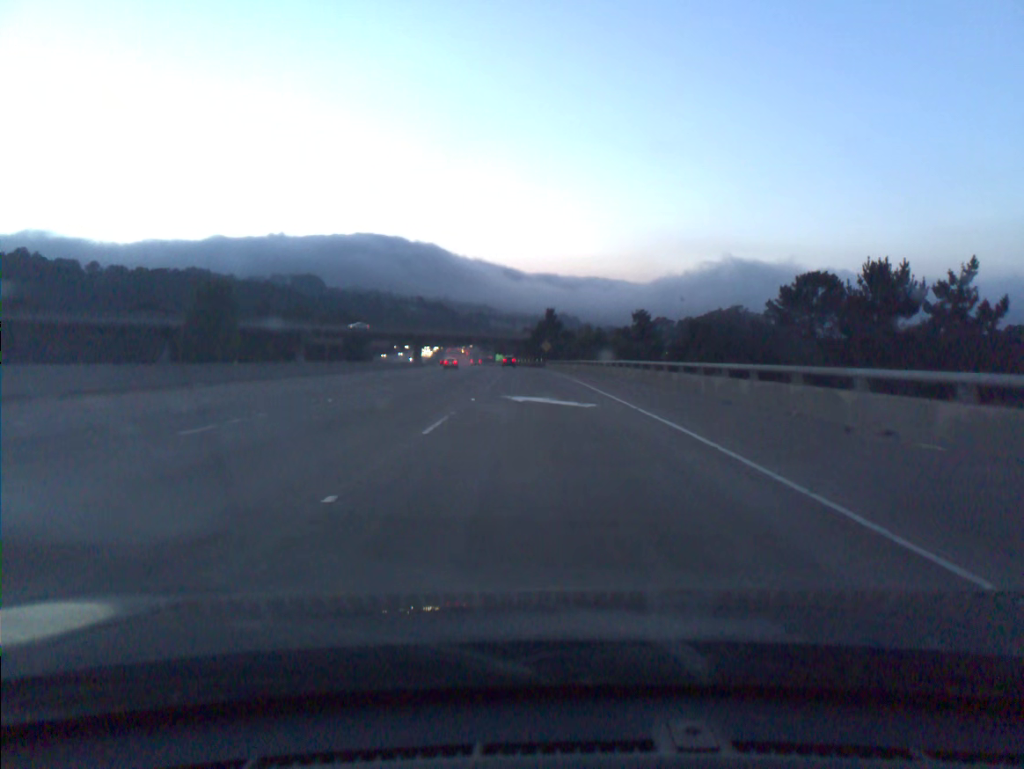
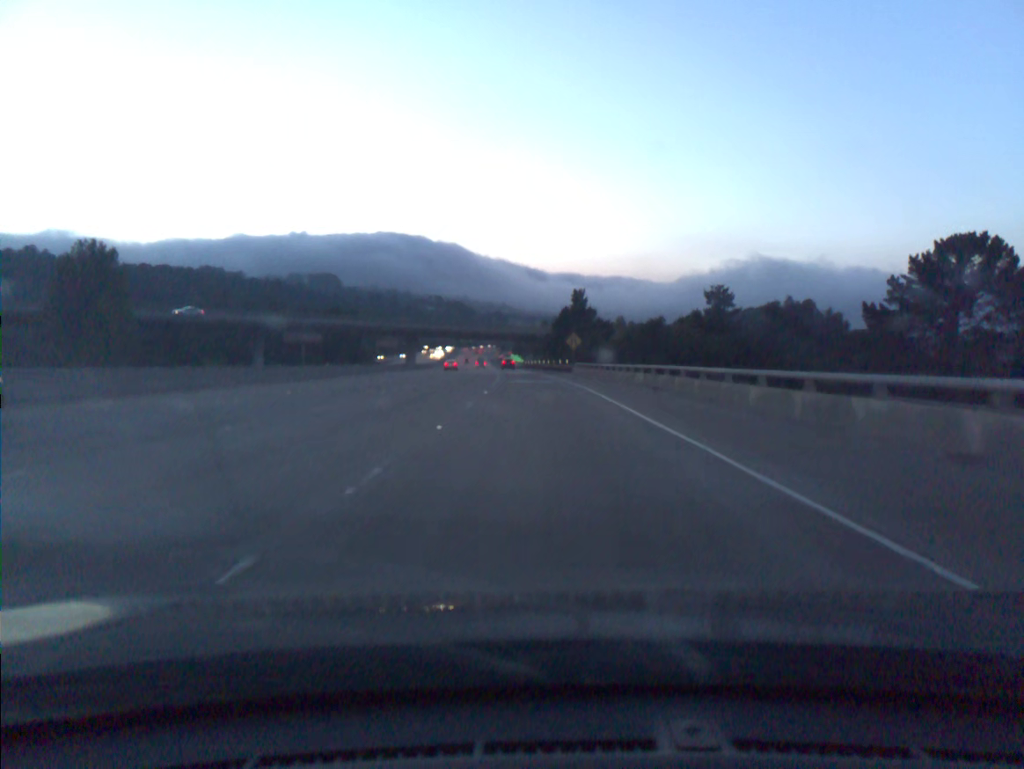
(-0.5, +36.8) m; -2°
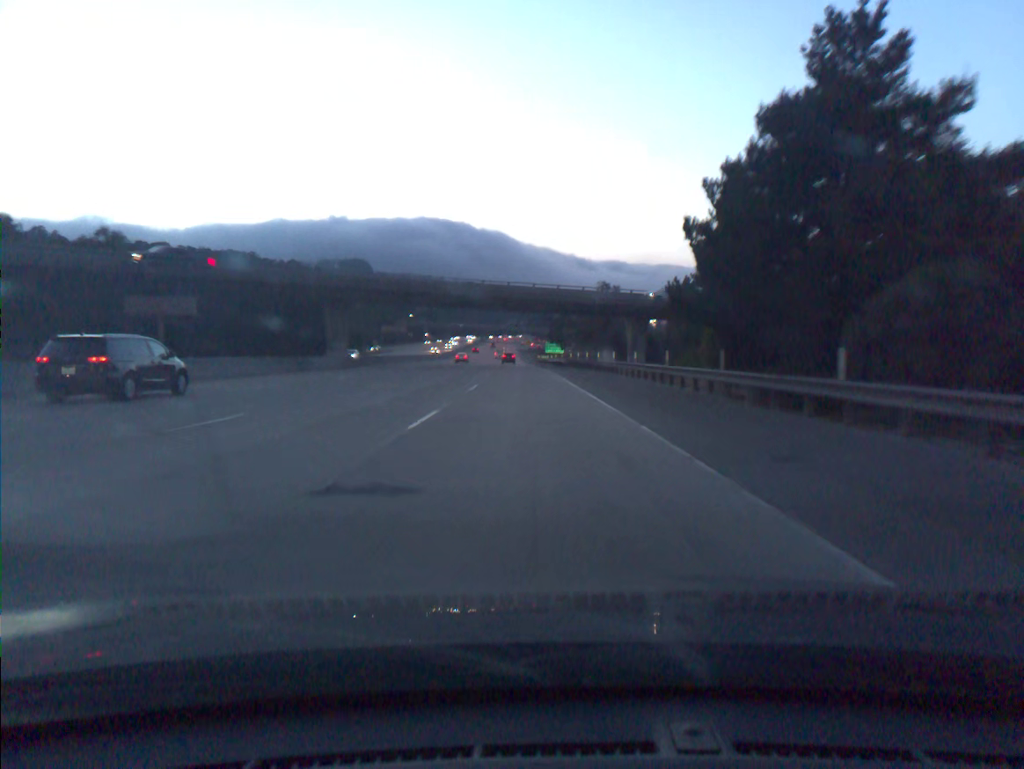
(-1.9, +73.7) m; -3°
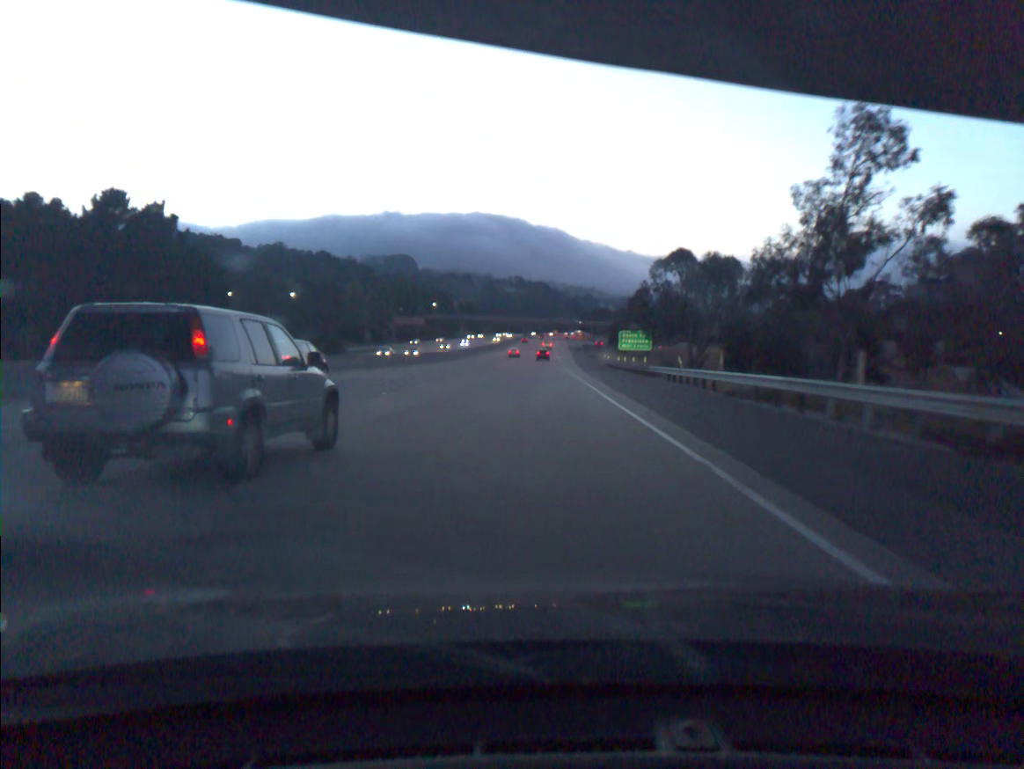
(-2.0, +71.7) m; -4°
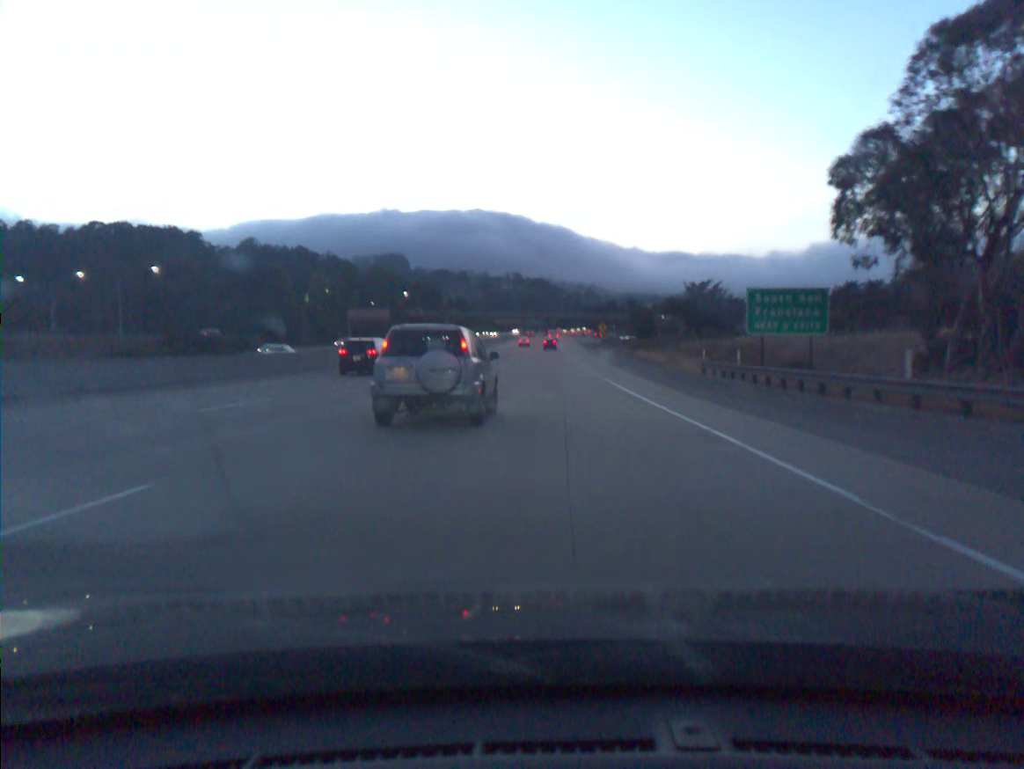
(-0.3, +54.5) m; 0°
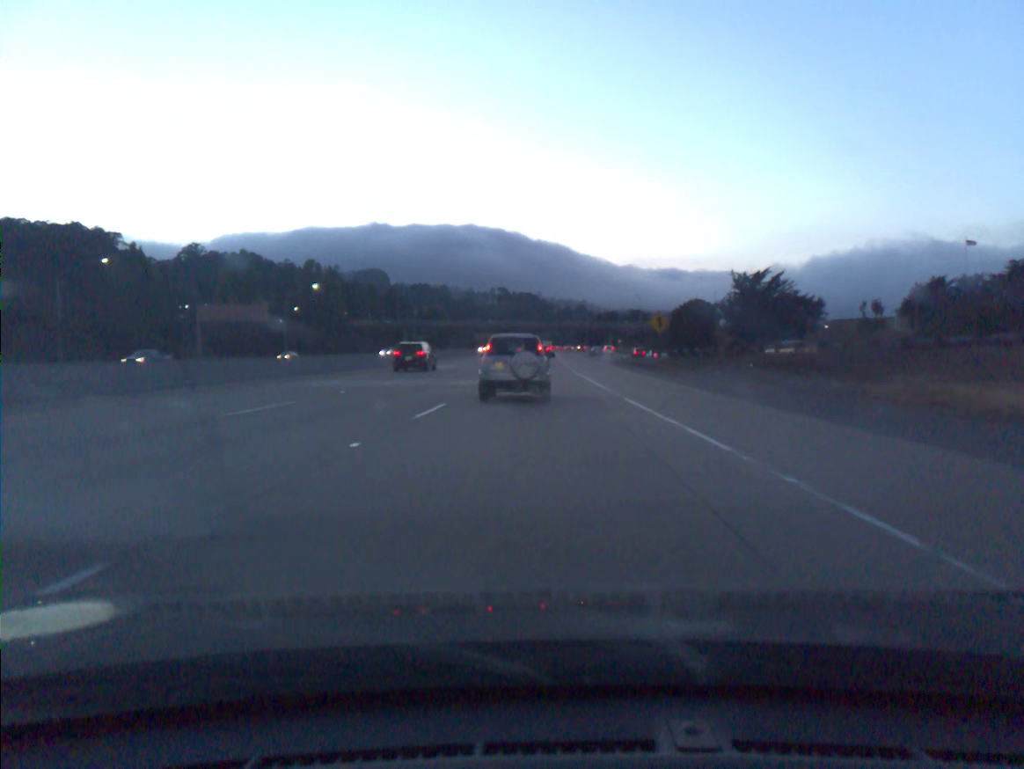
(+0.7, +74.2) m; +1°
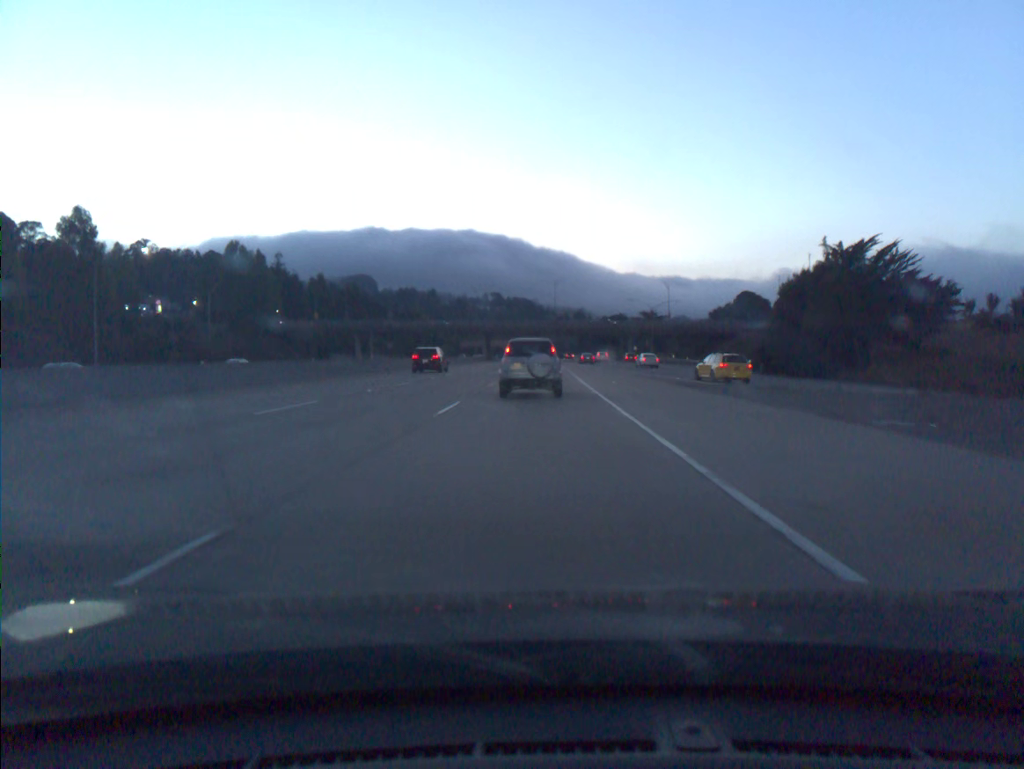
(+0.4, +55.7) m; 0°
